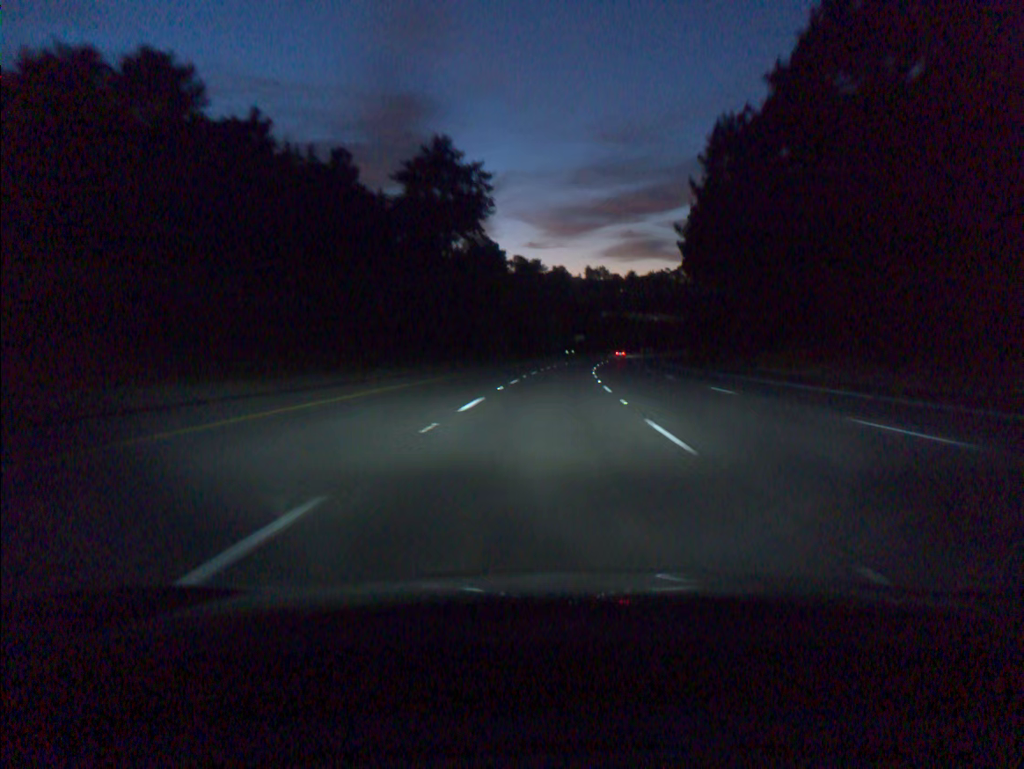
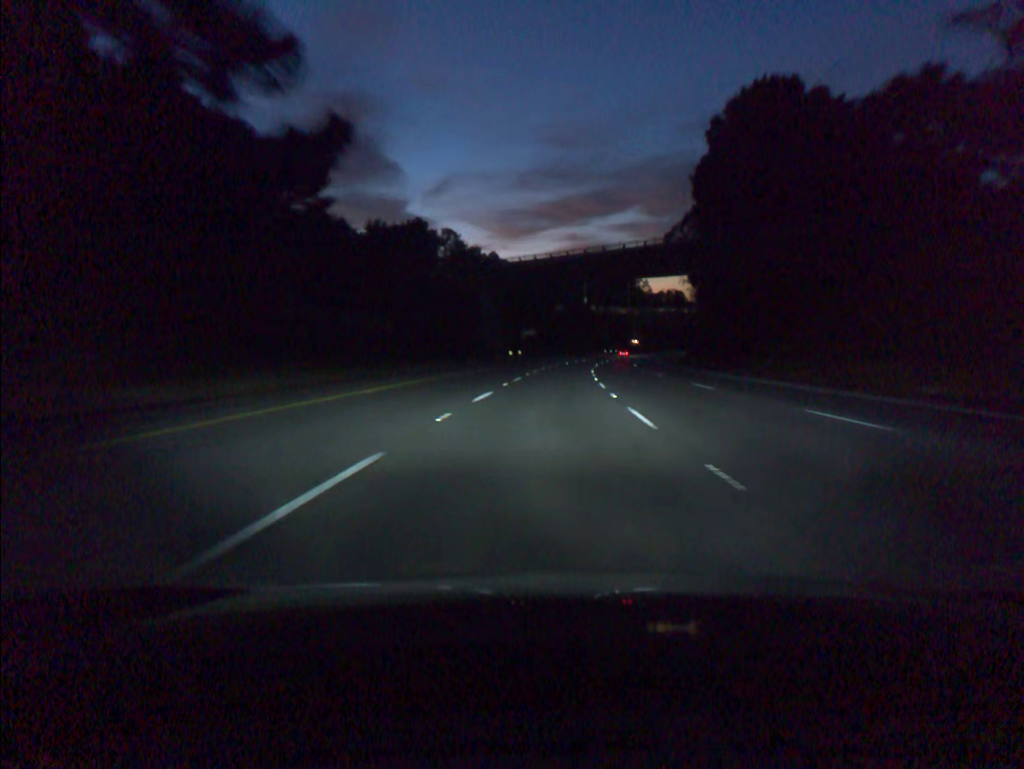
(+2.0, +55.6) m; +4°
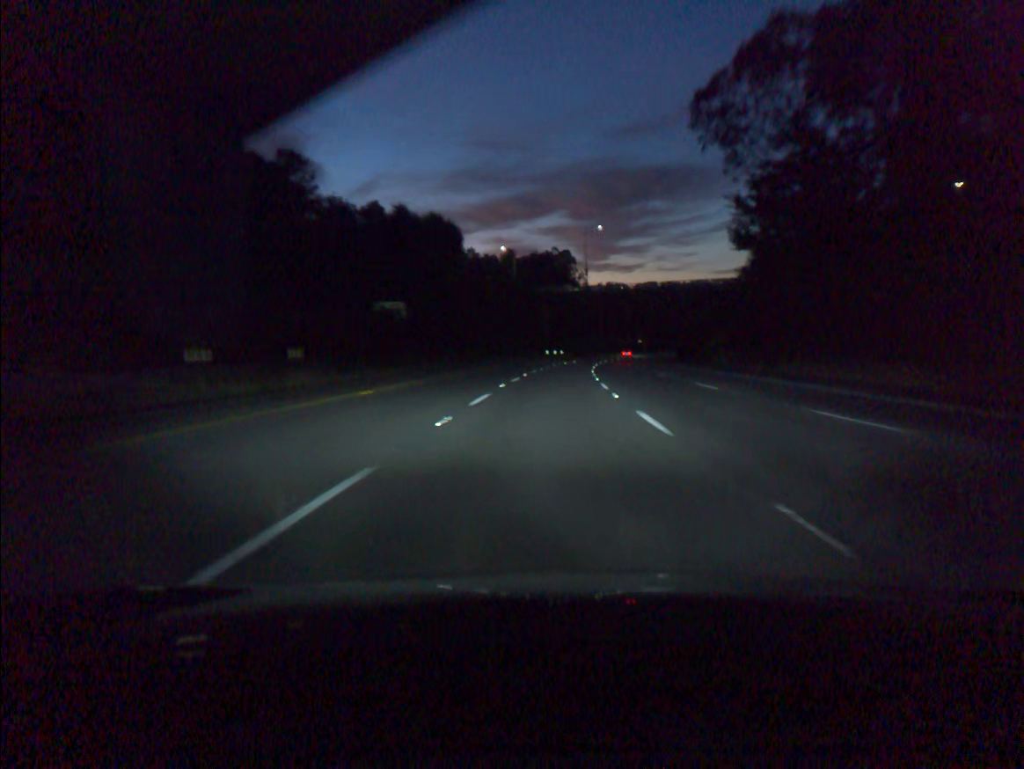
(+3.3, +74.1) m; +5°
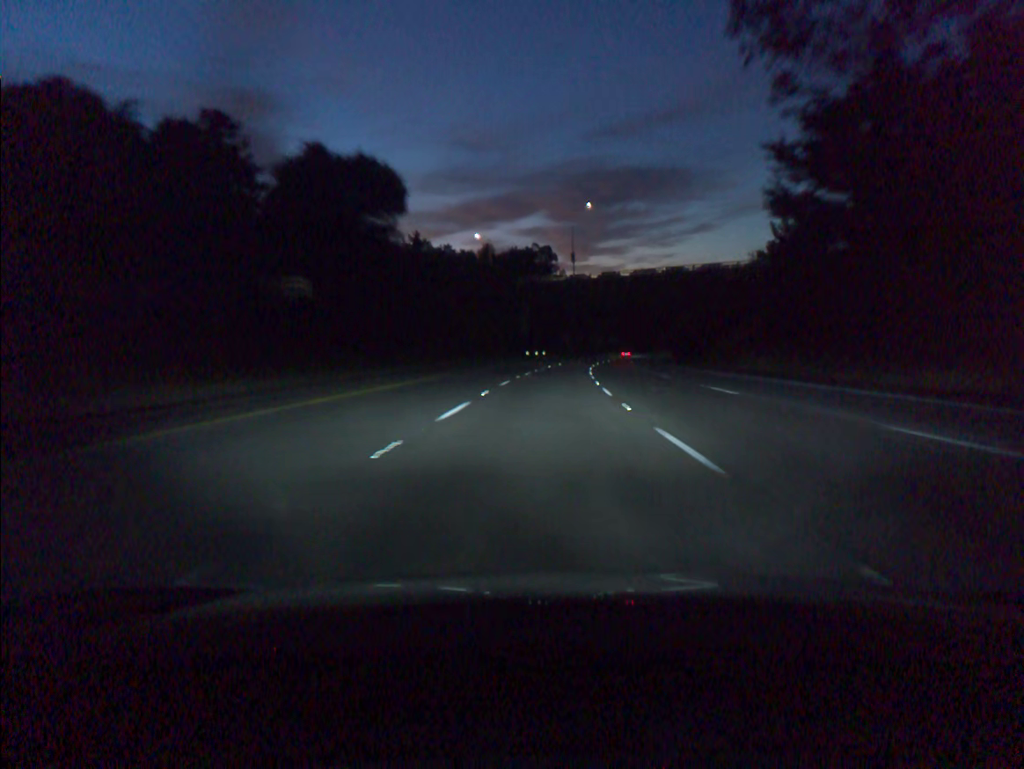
(+0.2, +18.6) m; +1°
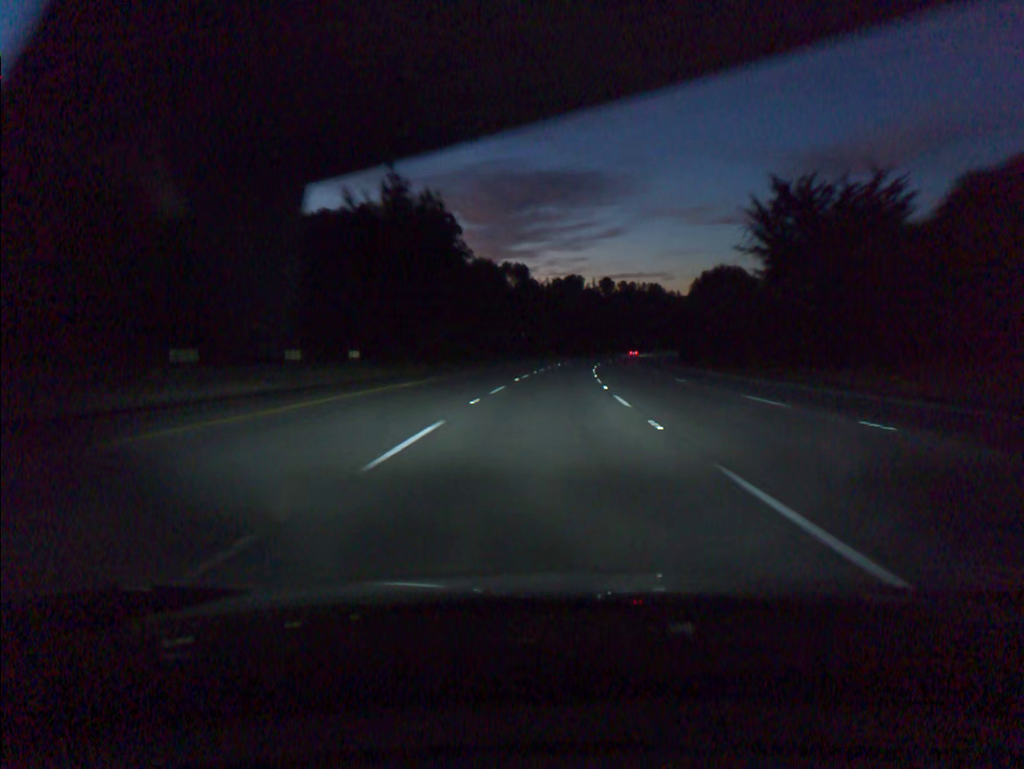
(+4.7, +92.5) m; +6°
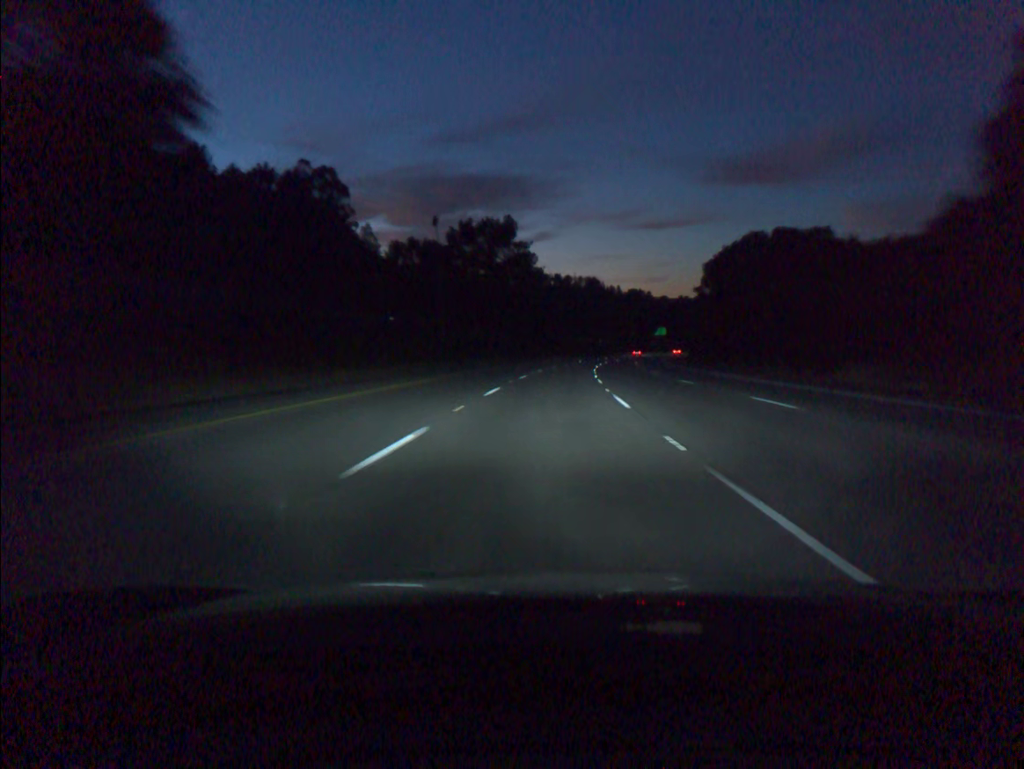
(+3.5, +74.0) m; +5°
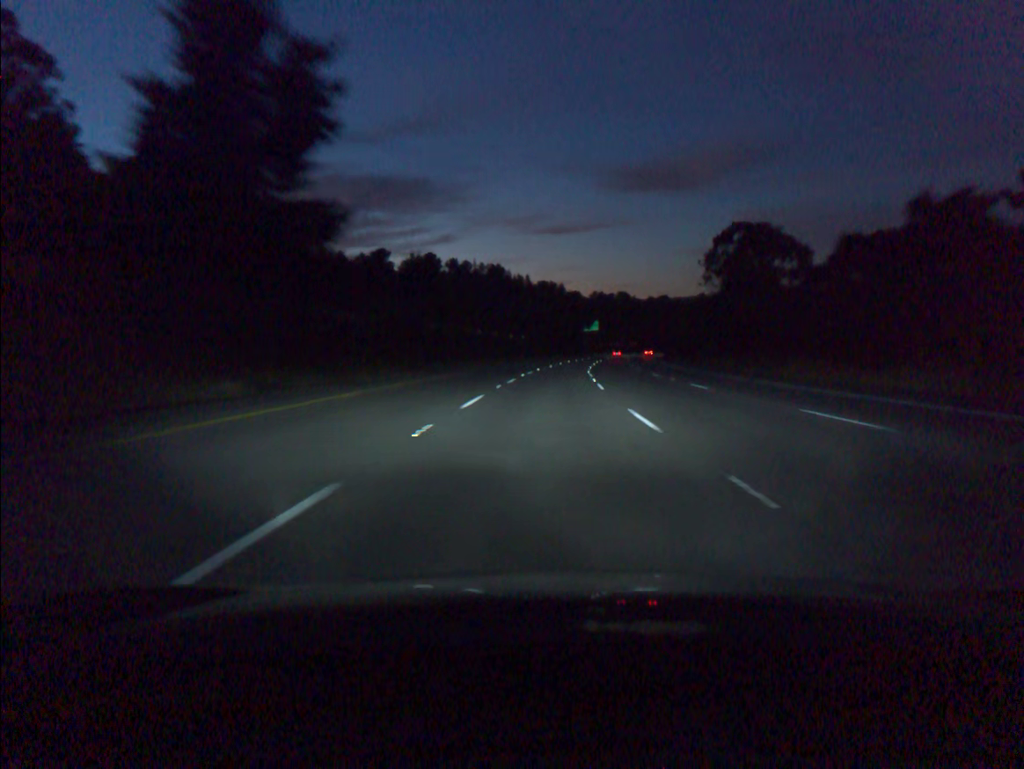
(+5.6, +92.4) m; +7°
